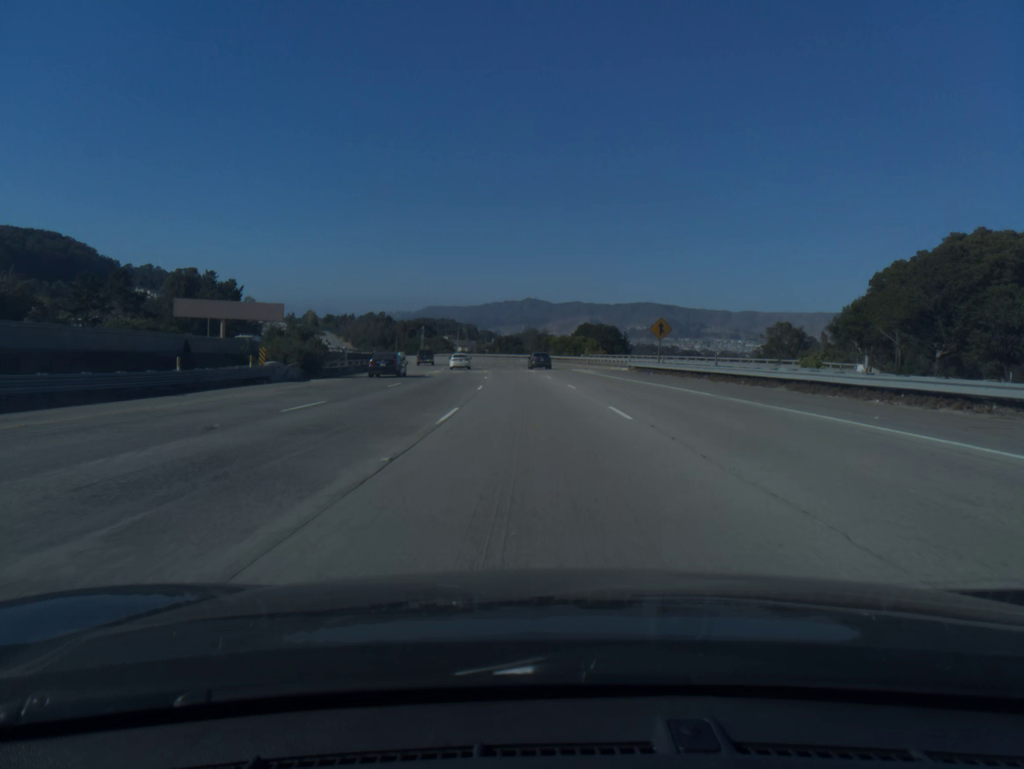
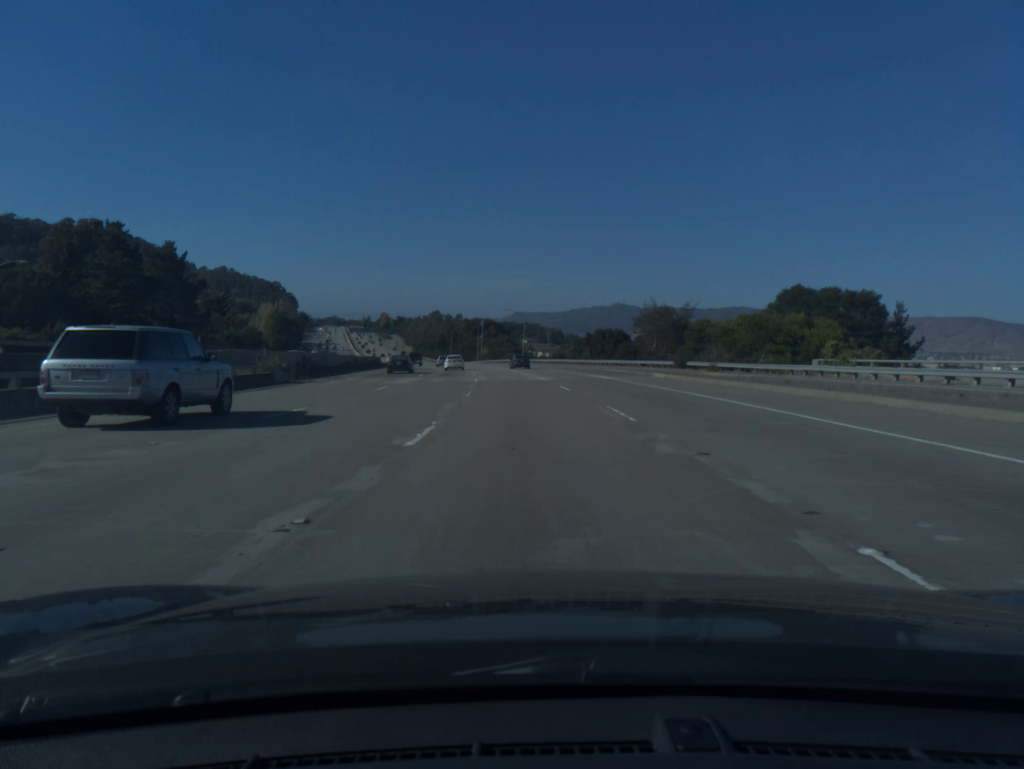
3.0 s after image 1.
(-4.8, +84.8) m; -6°
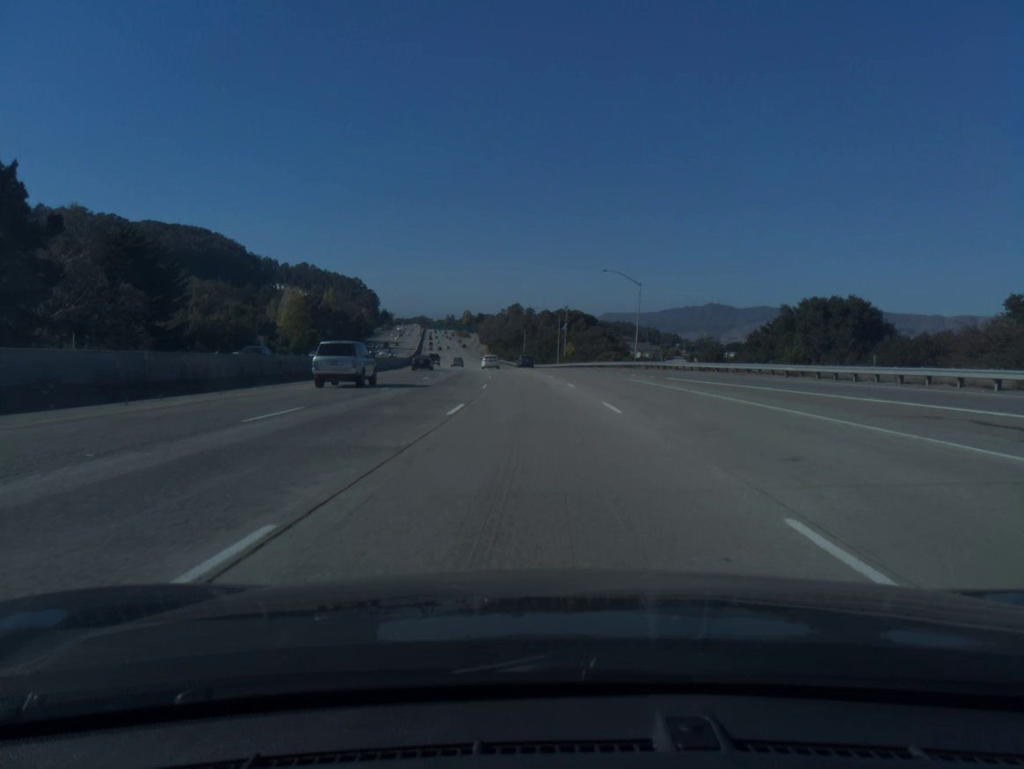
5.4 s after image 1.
(-3.7, +67.6) m; -6°
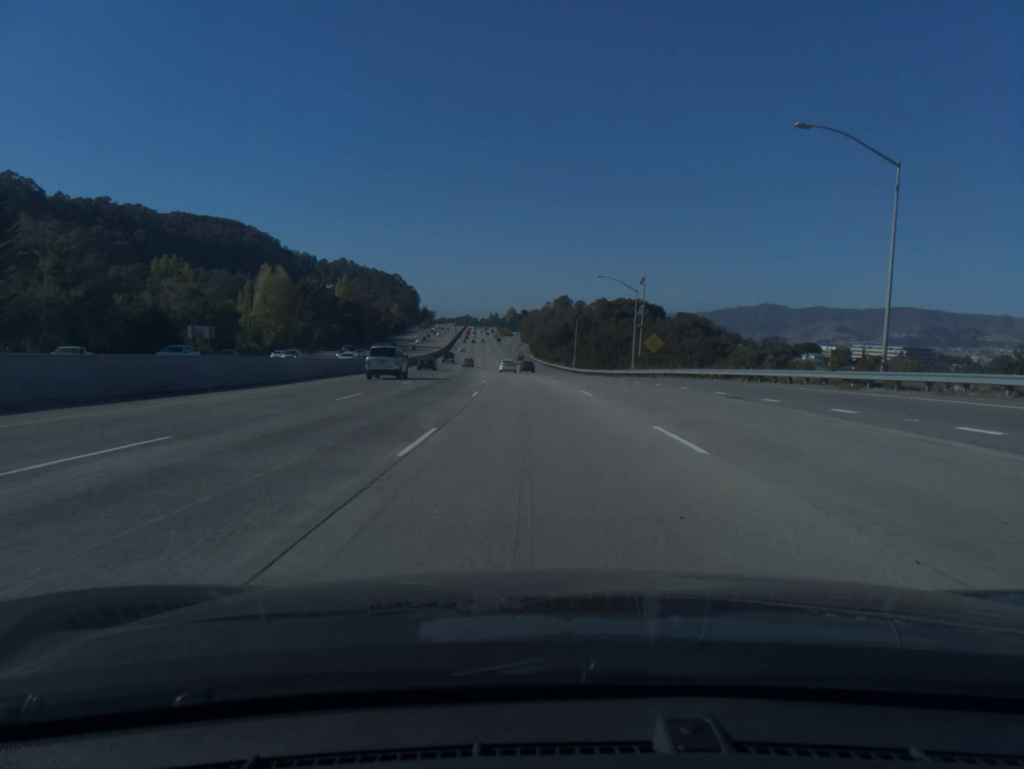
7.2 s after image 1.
(-1.6, +50.9) m; -4°
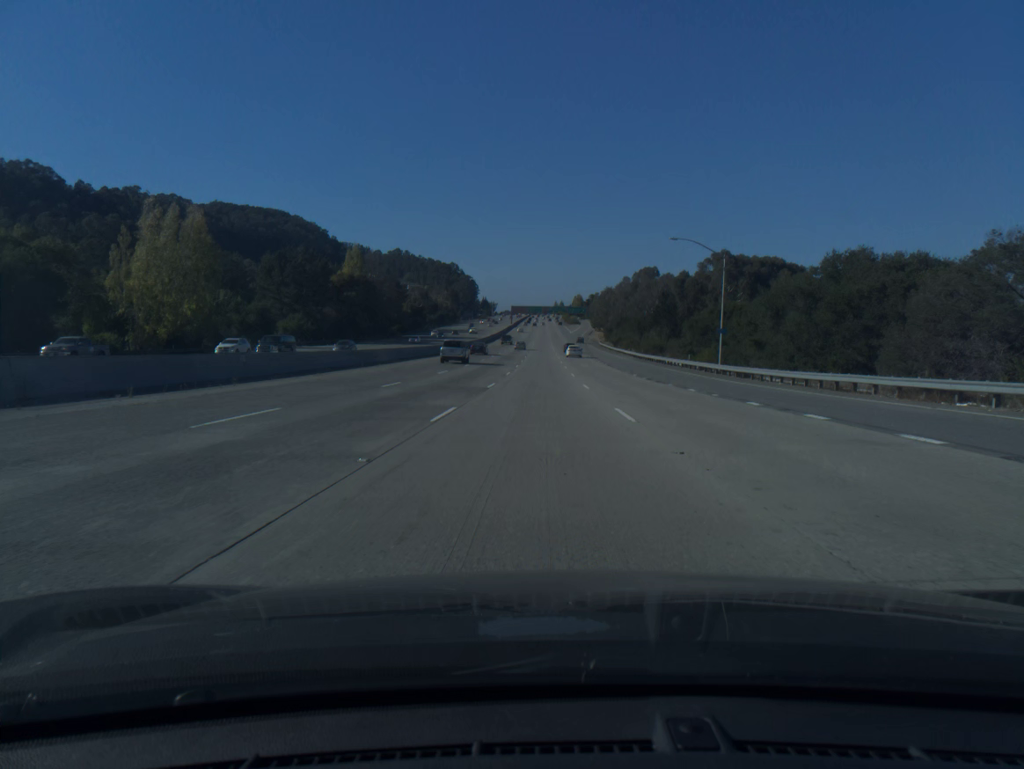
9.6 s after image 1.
(-2.6, +68.1) m; -5°
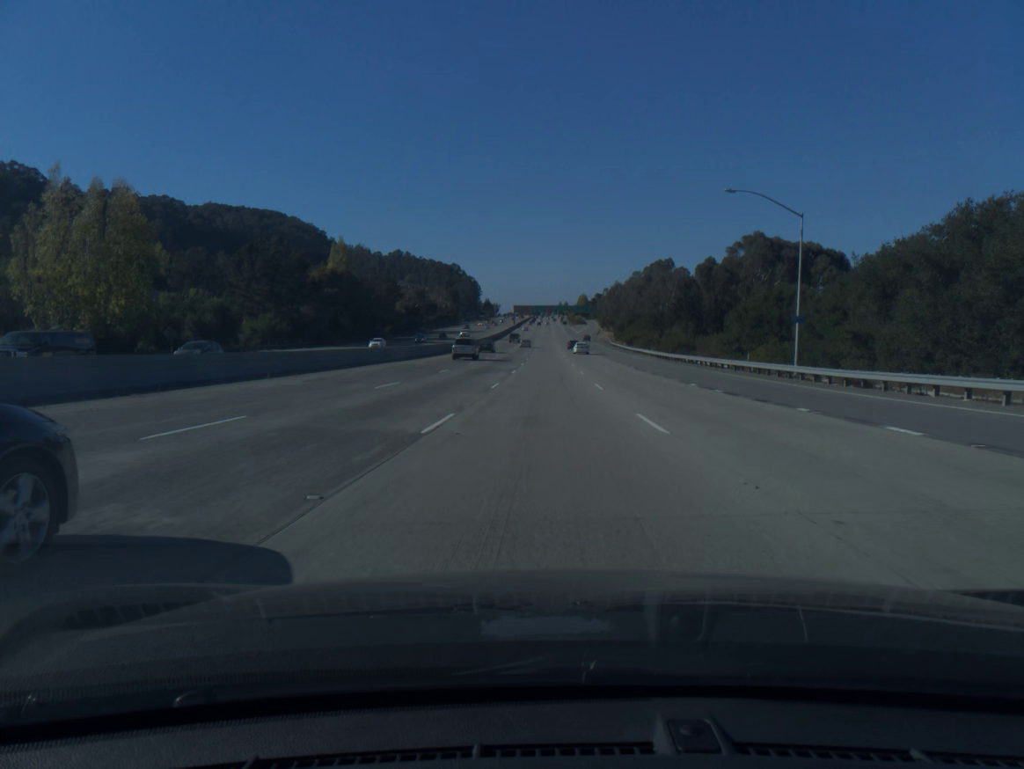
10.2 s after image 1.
(-0.1, +17.0) m; 0°
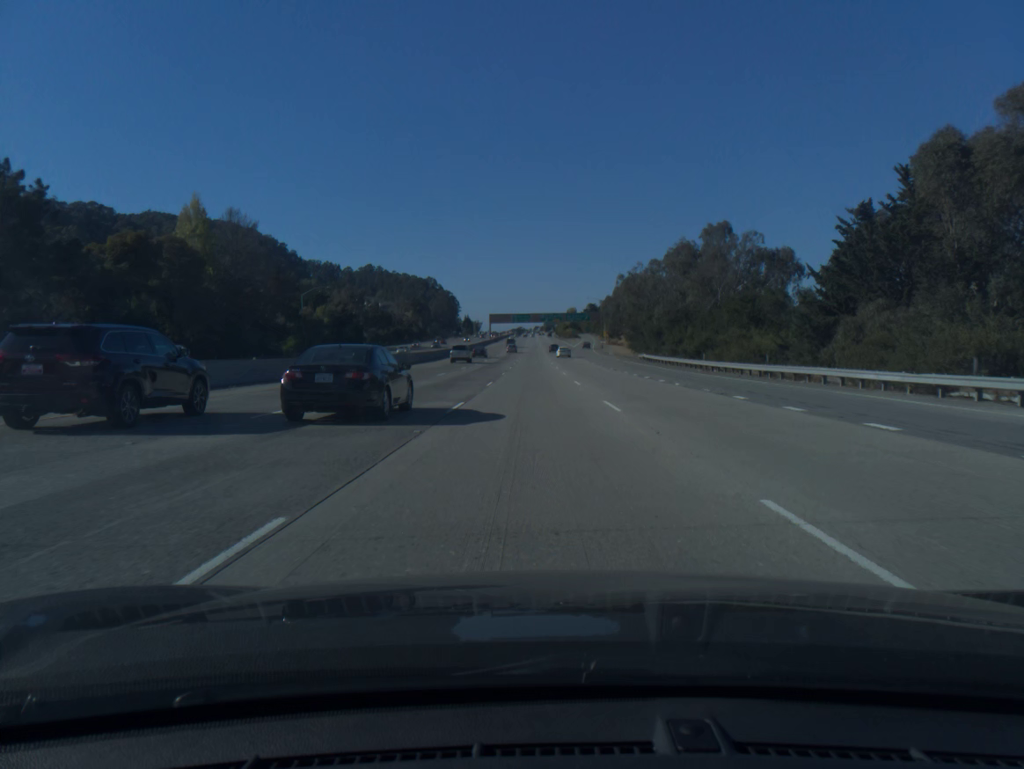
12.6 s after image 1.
(+0.6, +67.9) m; +1°
